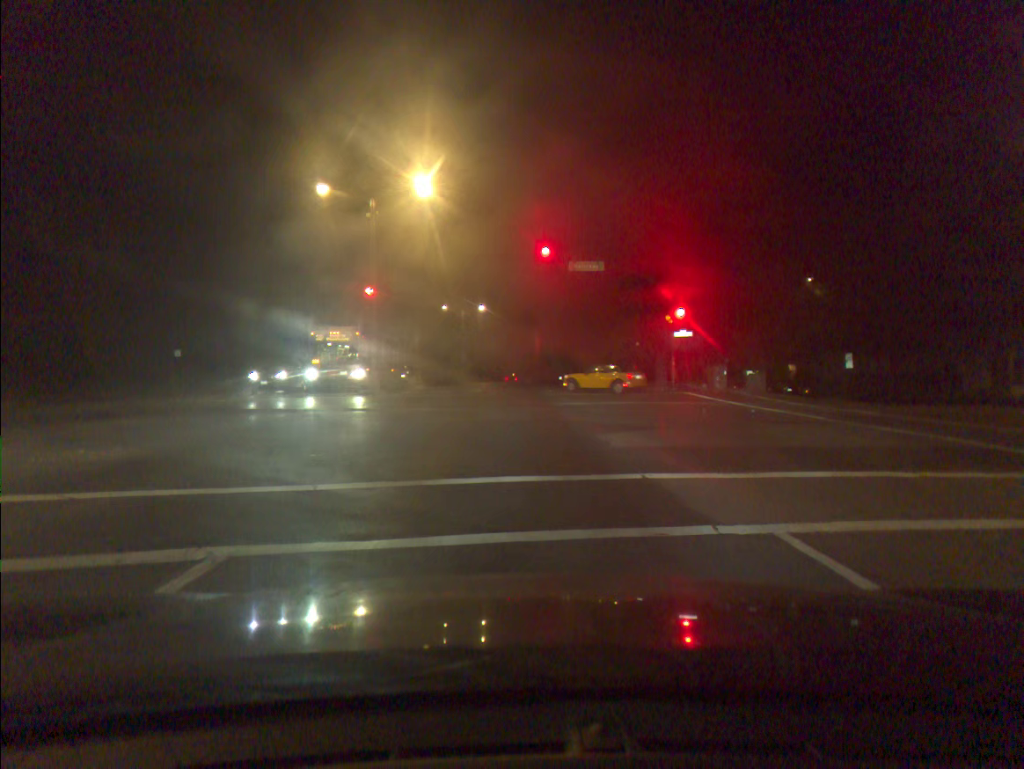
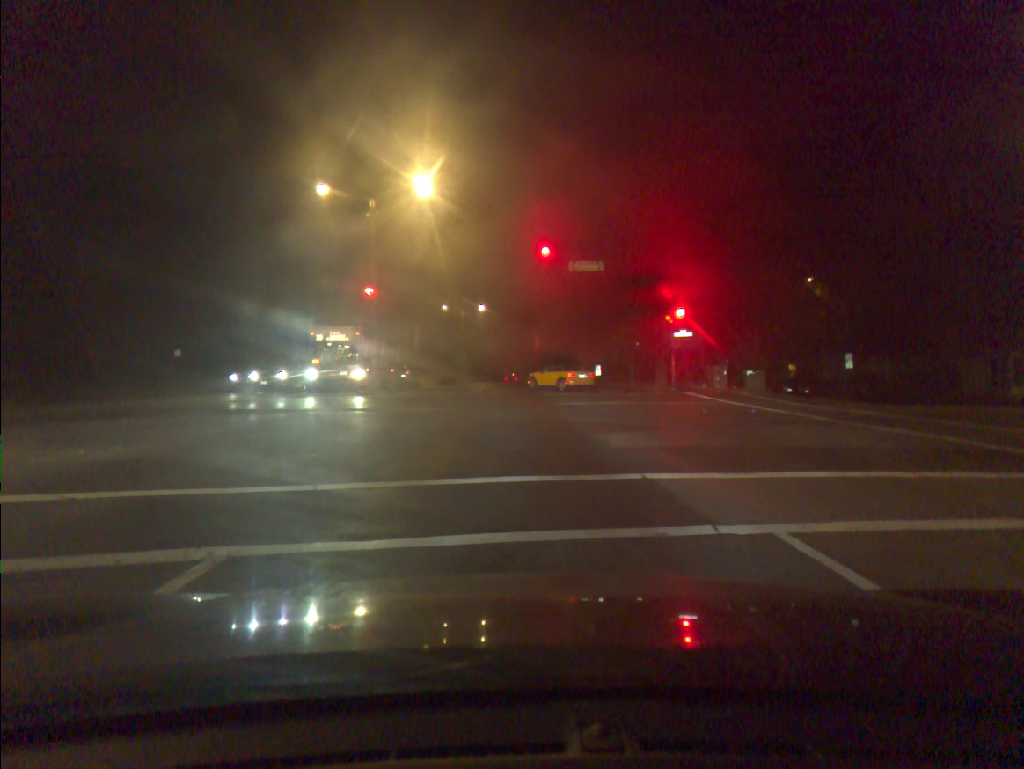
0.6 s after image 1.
(0.0, 0.0) m; 0°
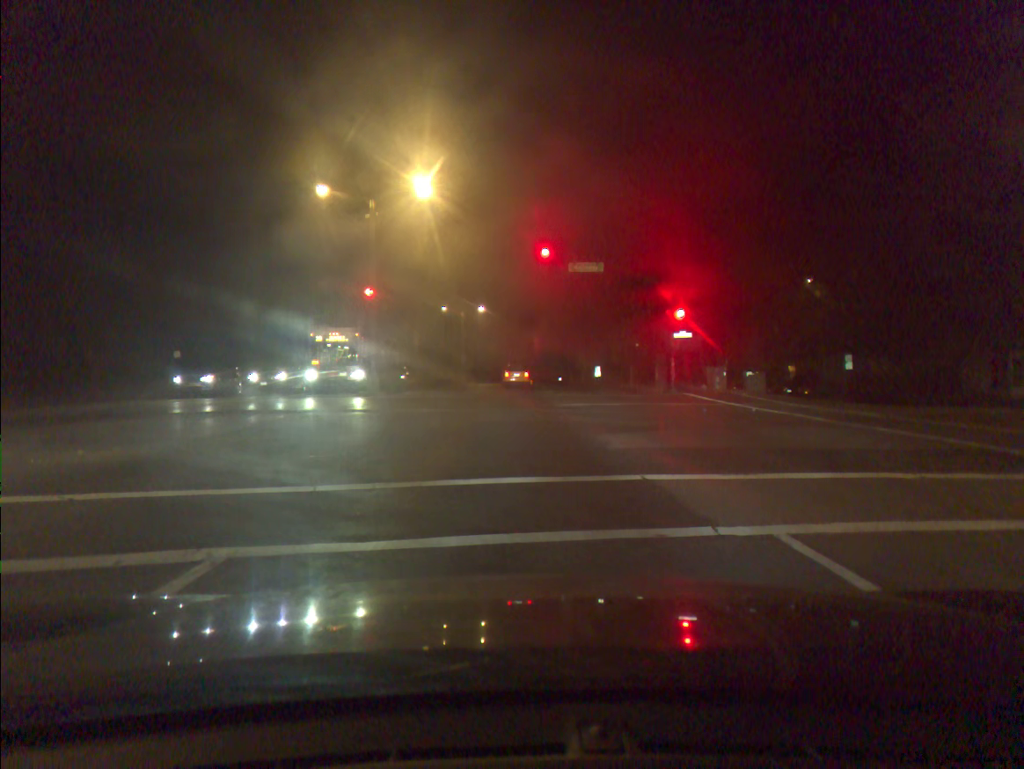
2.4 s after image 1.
(0.0, 0.0) m; 0°
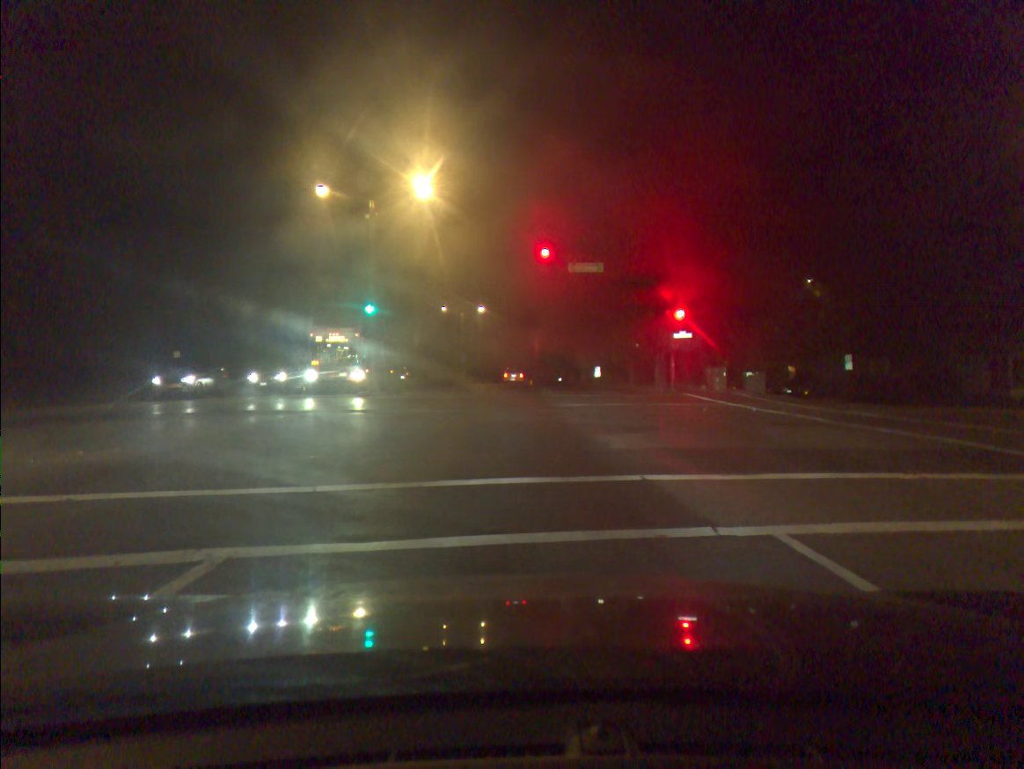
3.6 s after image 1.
(0.0, 0.0) m; 0°
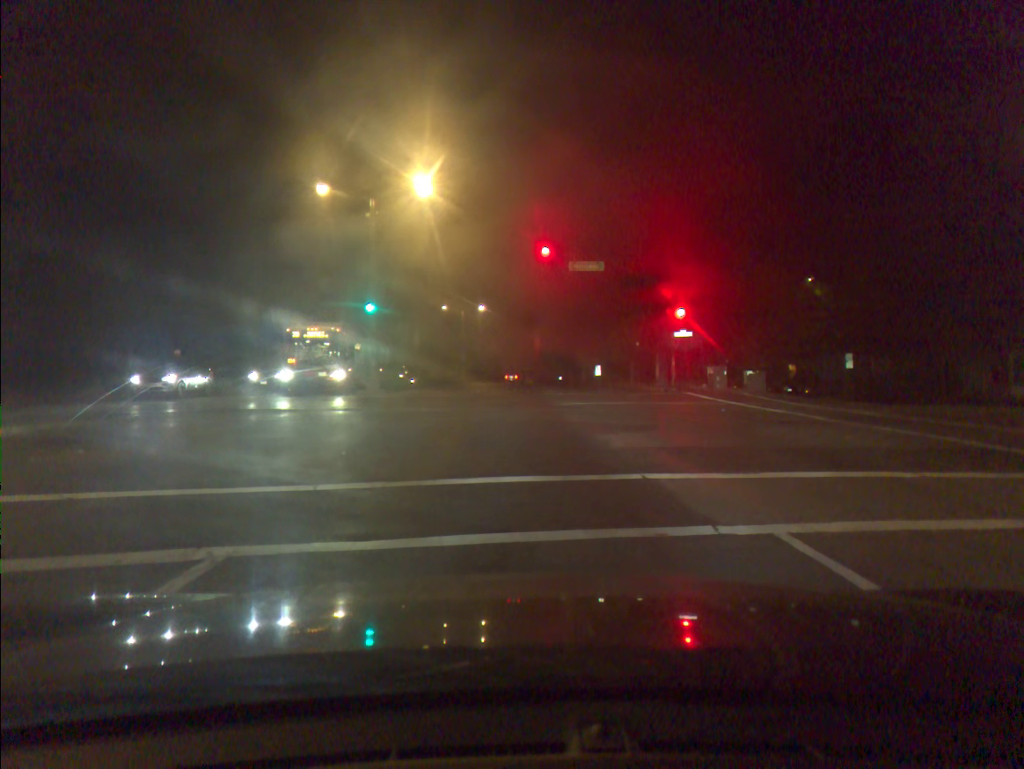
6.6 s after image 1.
(0.0, +0.1) m; 0°
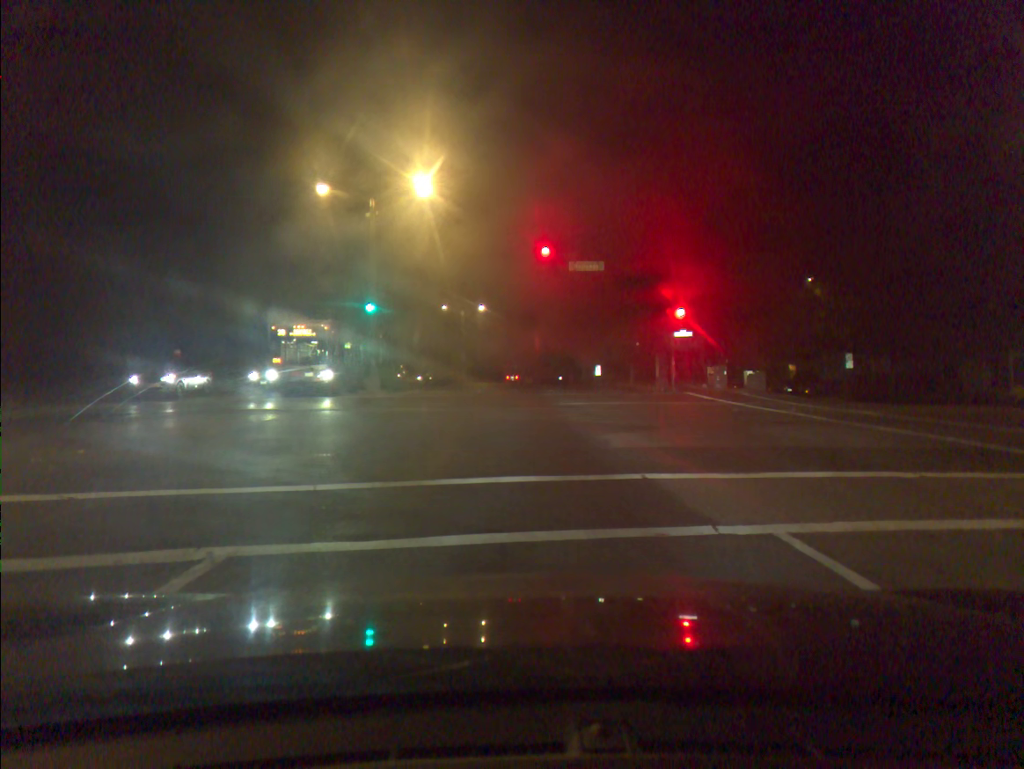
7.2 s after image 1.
(0.0, 0.0) m; 0°
